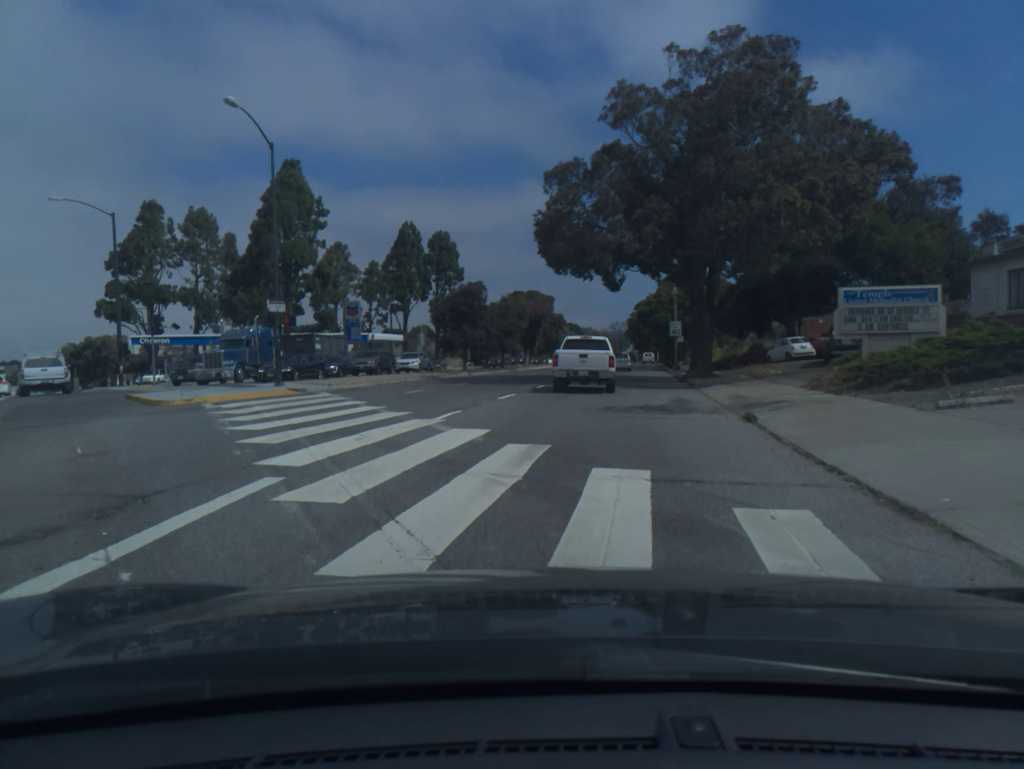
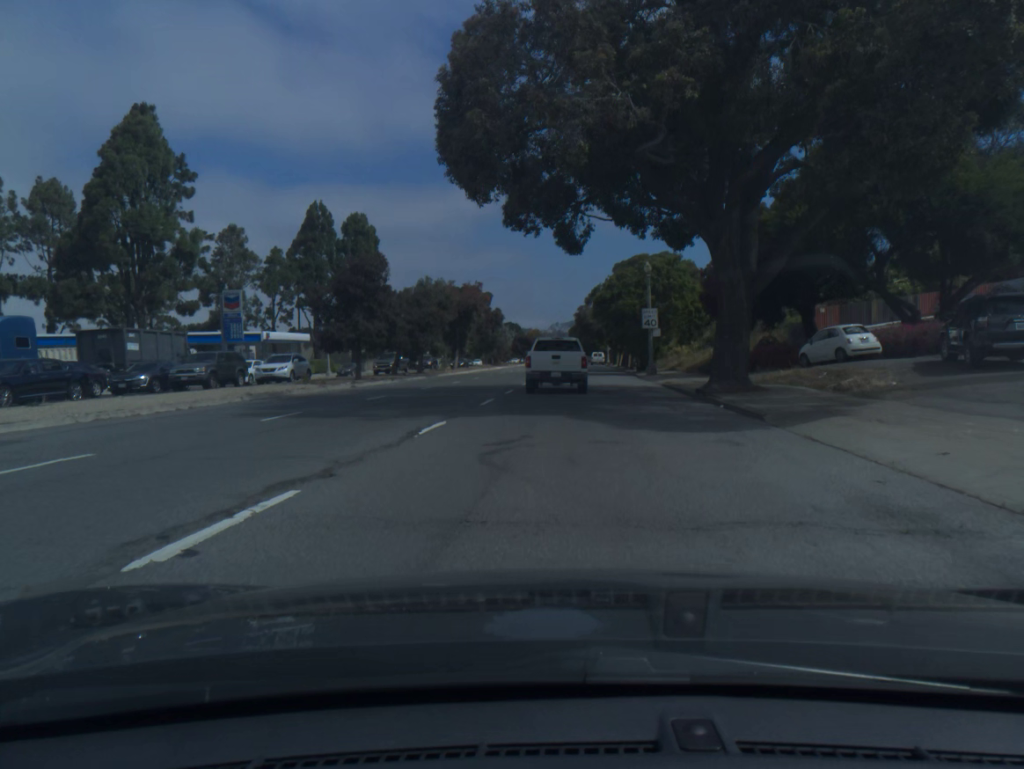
(+0.7, +17.1) m; +4°
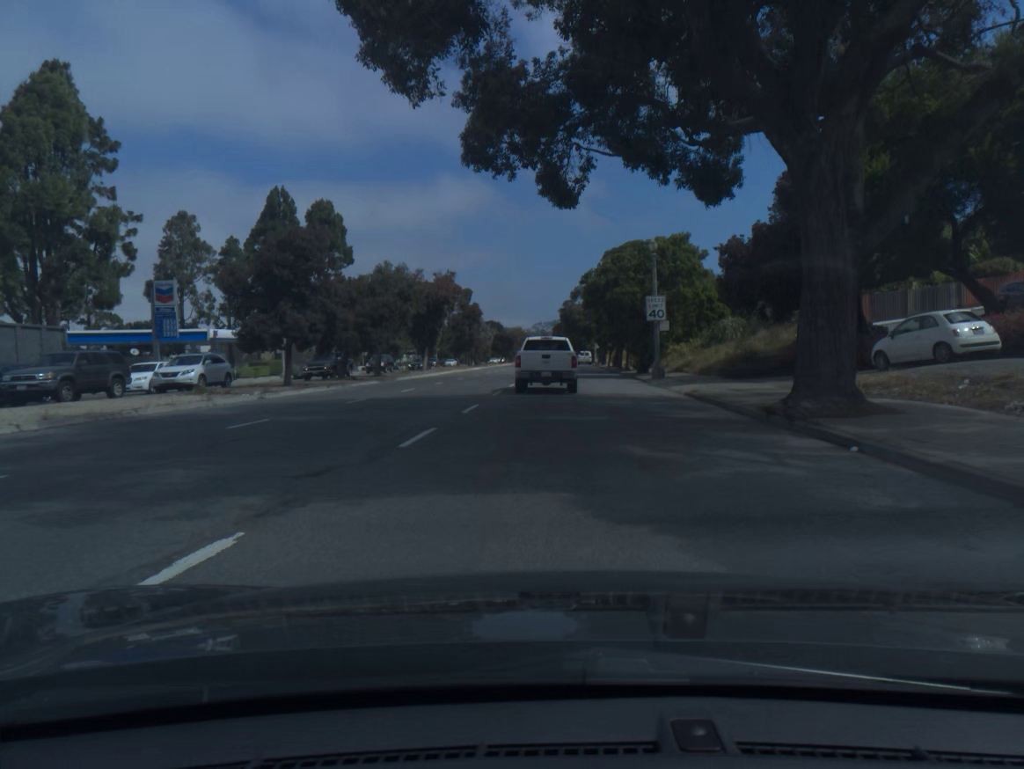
(+0.1, +9.0) m; +1°
